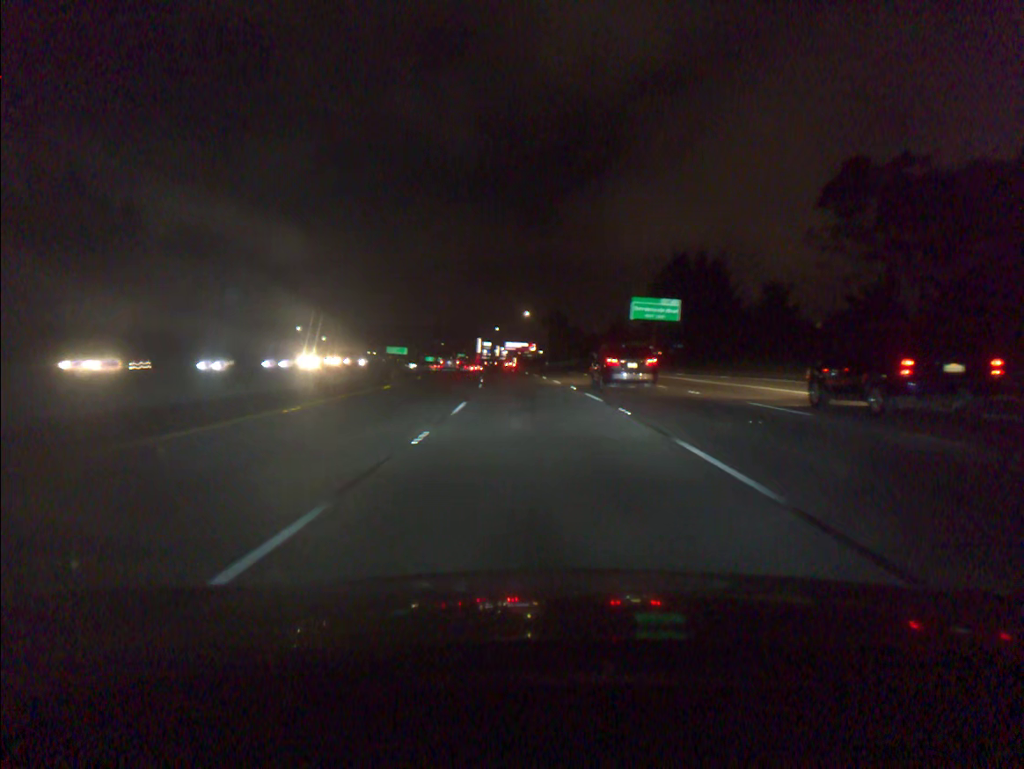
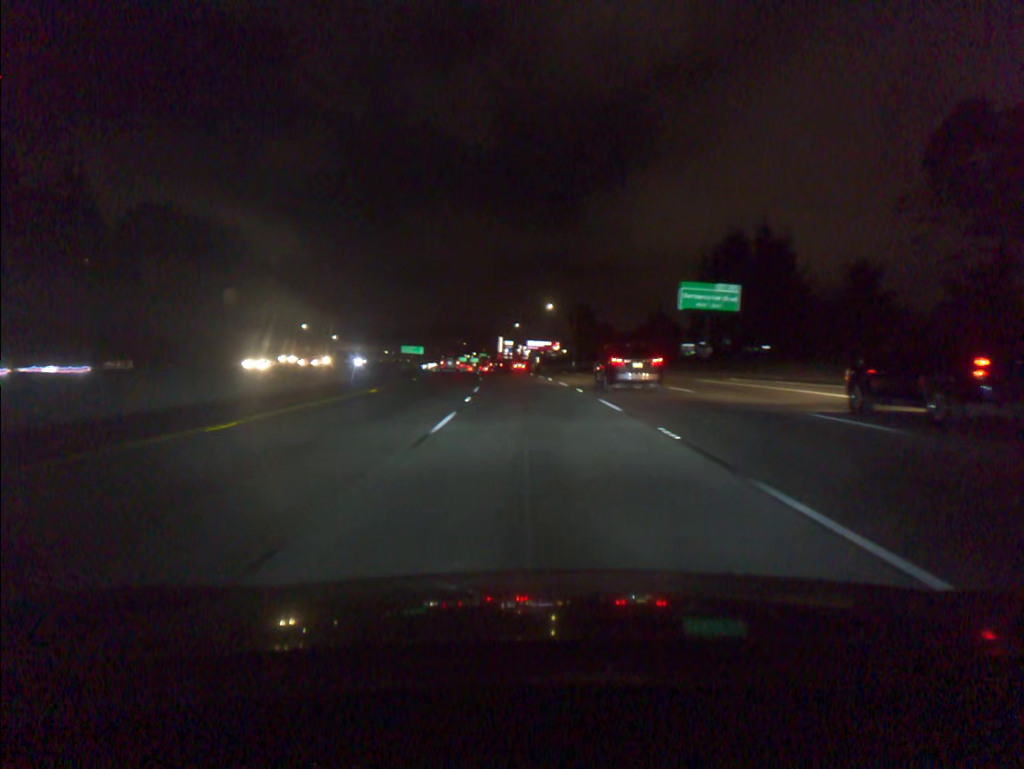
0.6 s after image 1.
(-0.3, +18.4) m; -2°
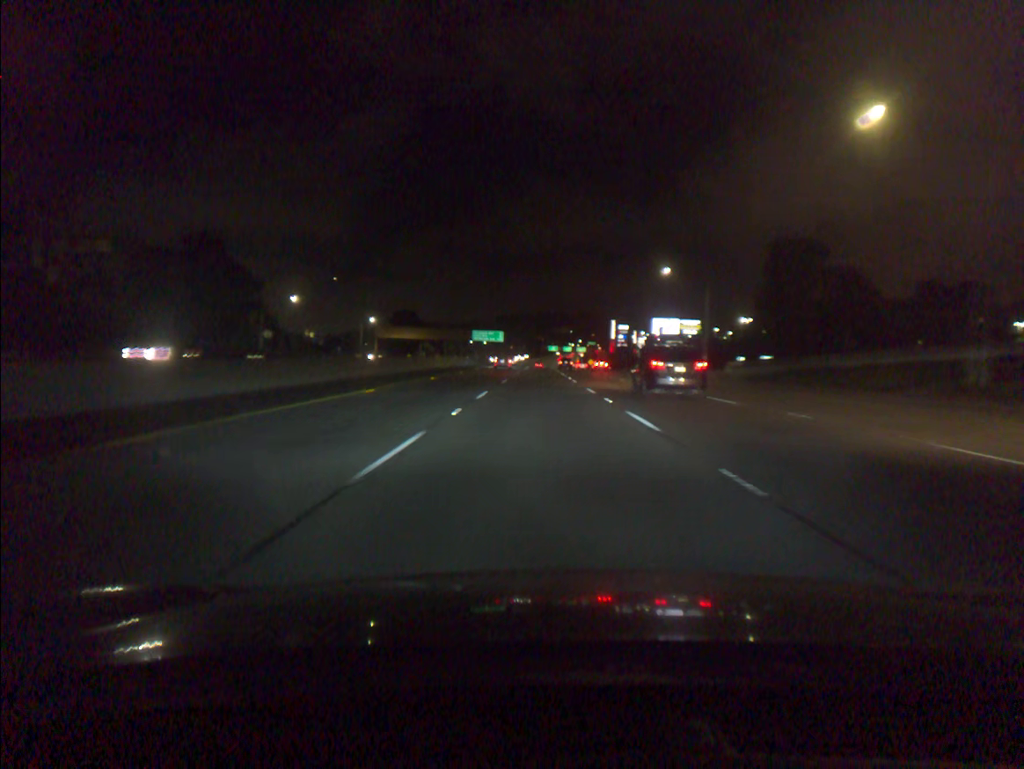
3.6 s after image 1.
(-6.6, +91.6) m; -8°
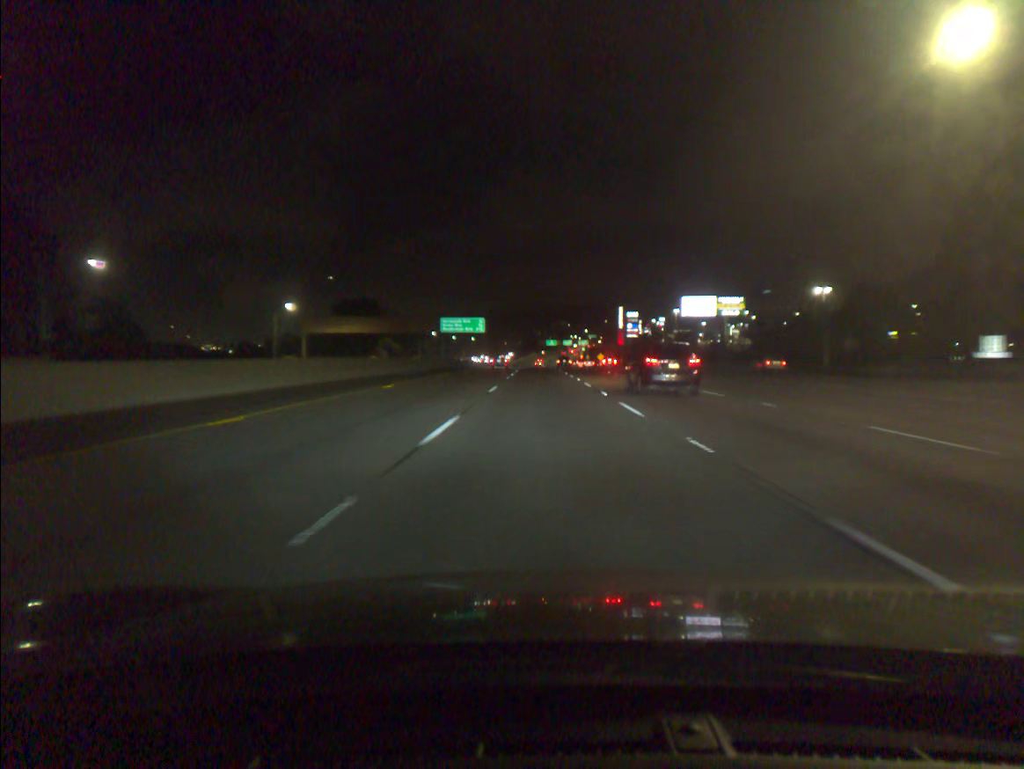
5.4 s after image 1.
(-0.2, +55.4) m; 0°
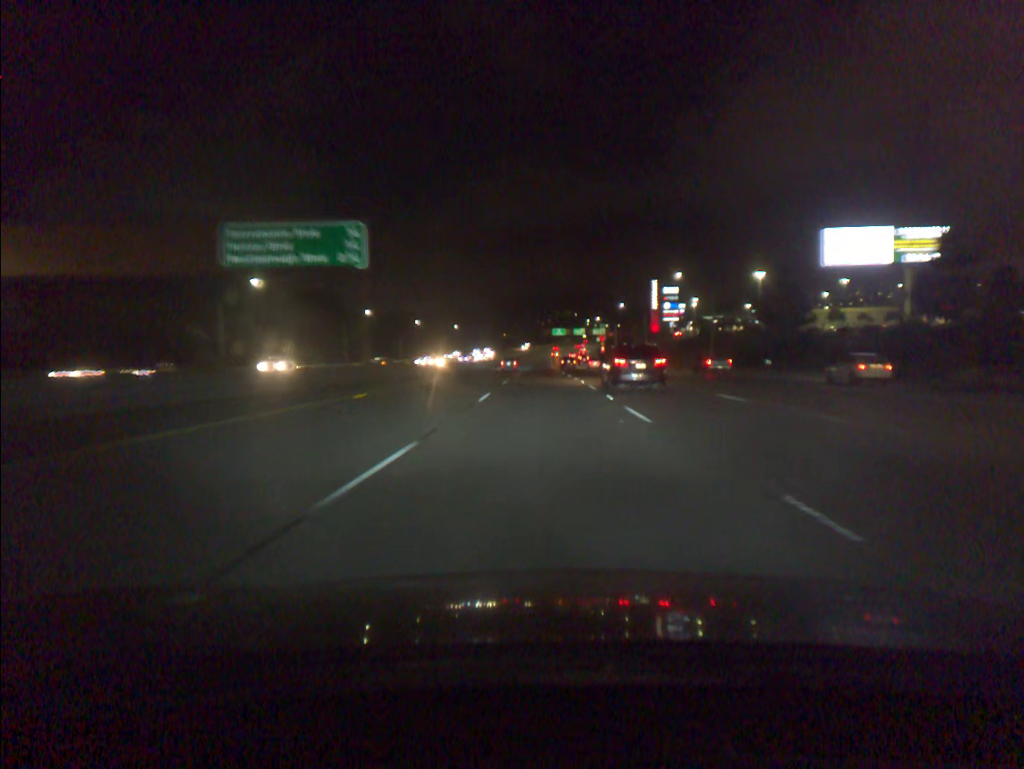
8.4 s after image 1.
(-0.2, +92.0) m; 0°
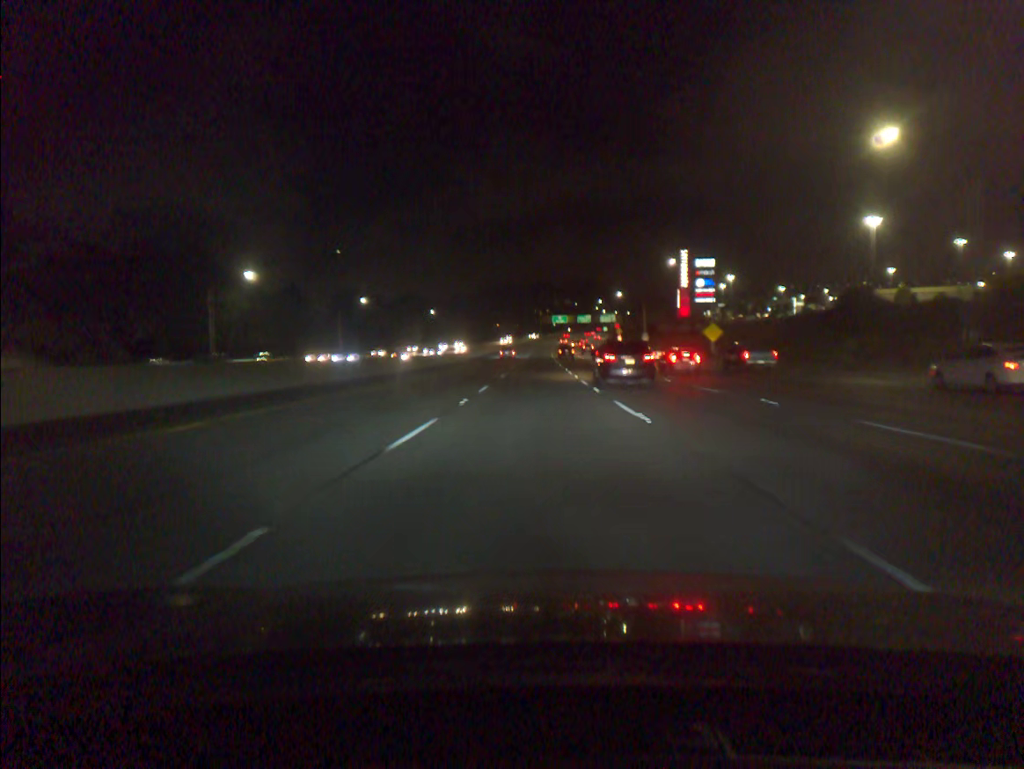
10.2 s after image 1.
(+0.3, +55.1) m; 0°
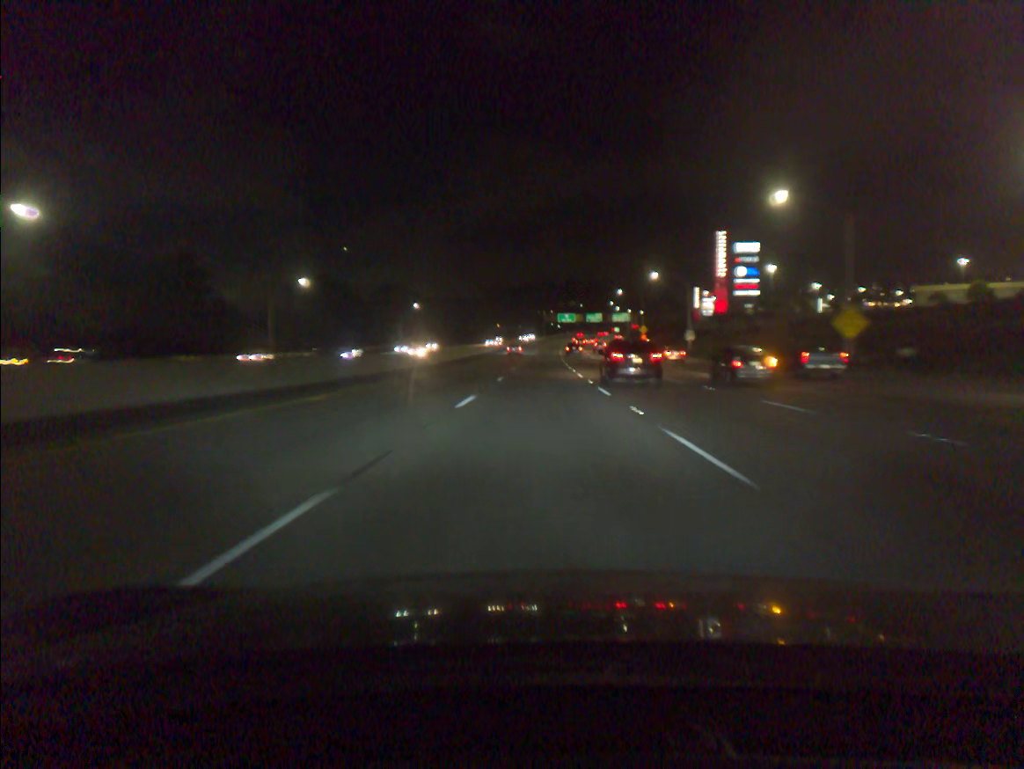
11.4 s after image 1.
(-0.1, +36.8) m; 0°
